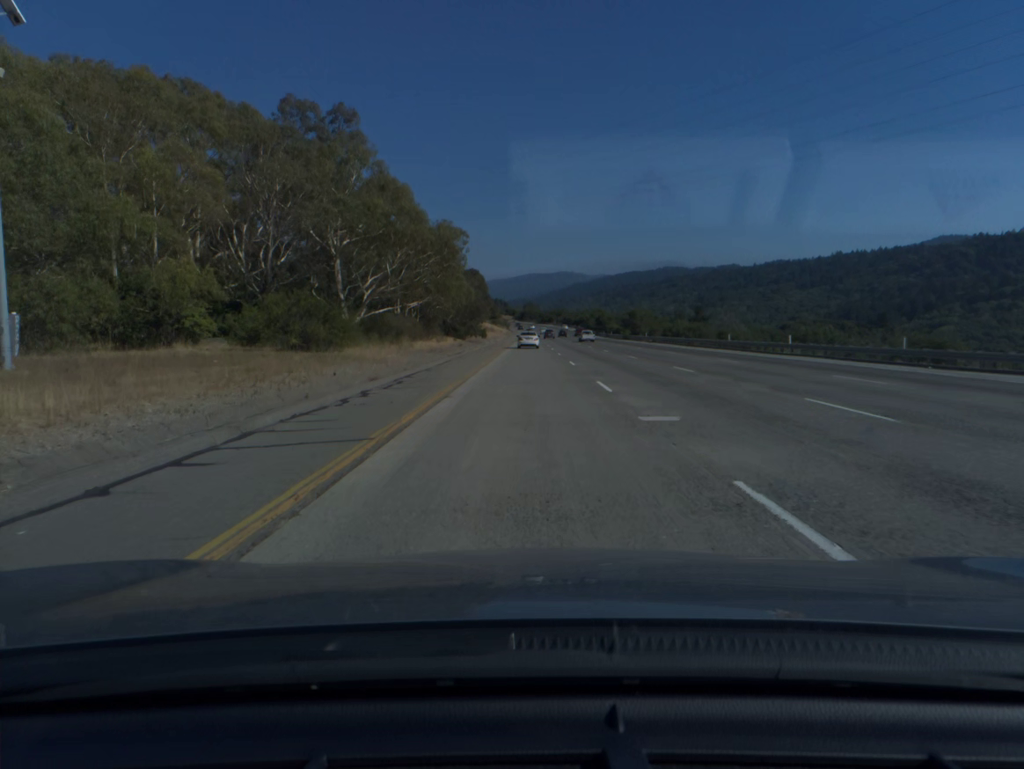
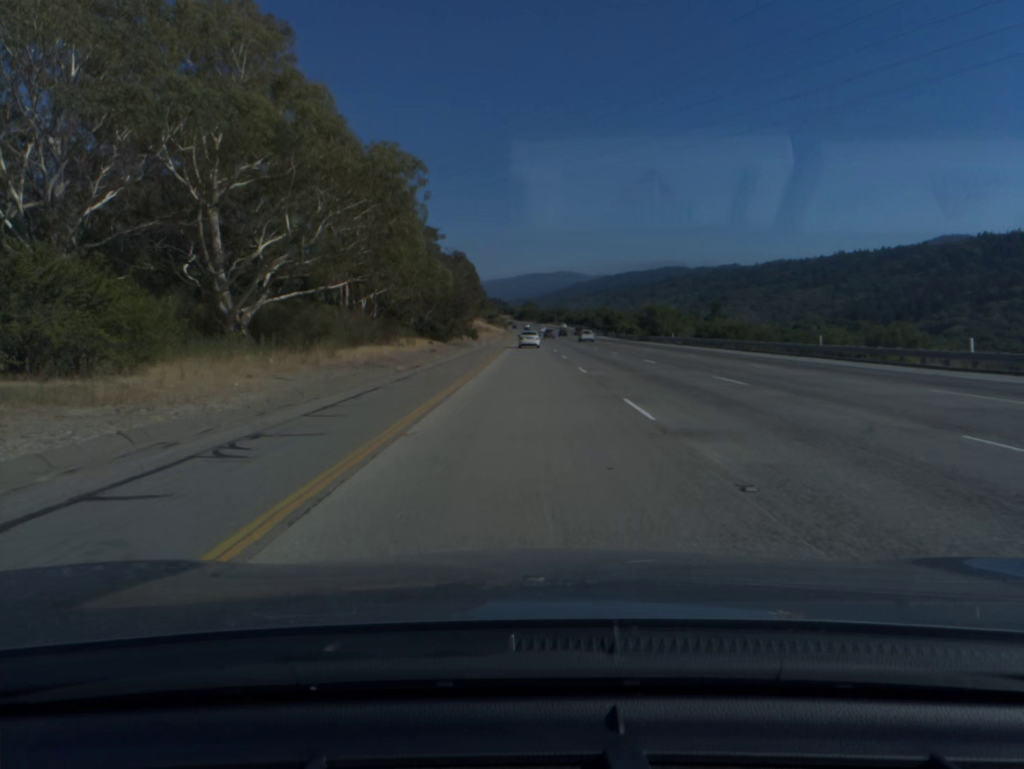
(0.0, +20.4) m; 0°
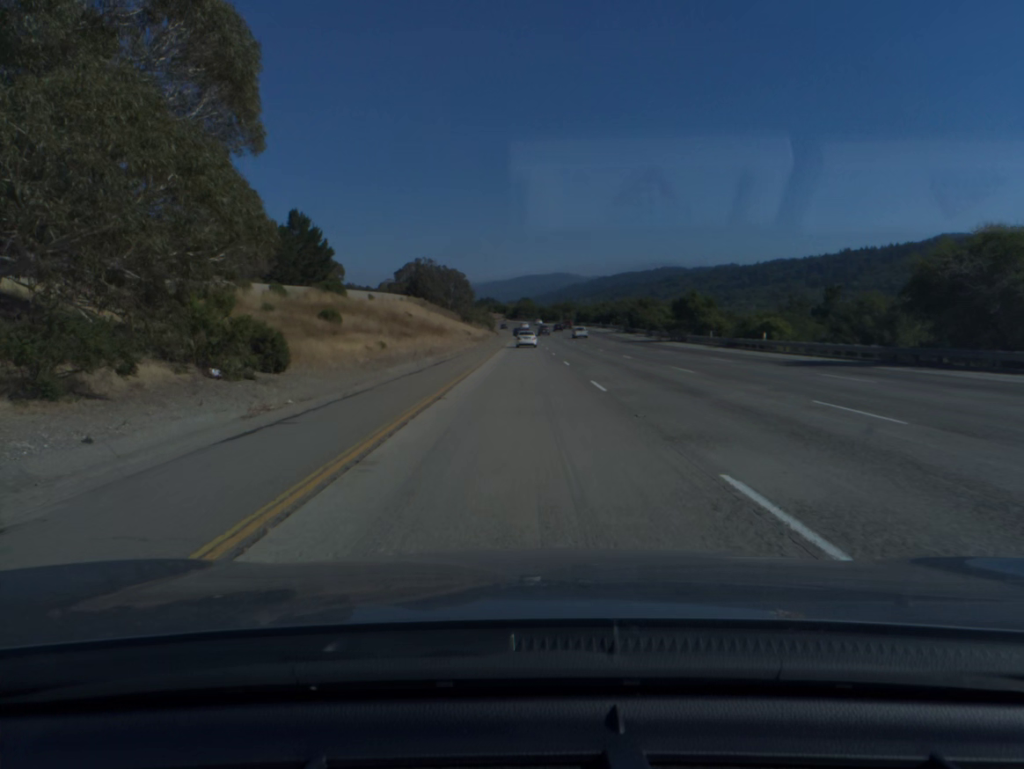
(+0.3, +81.8) m; 0°
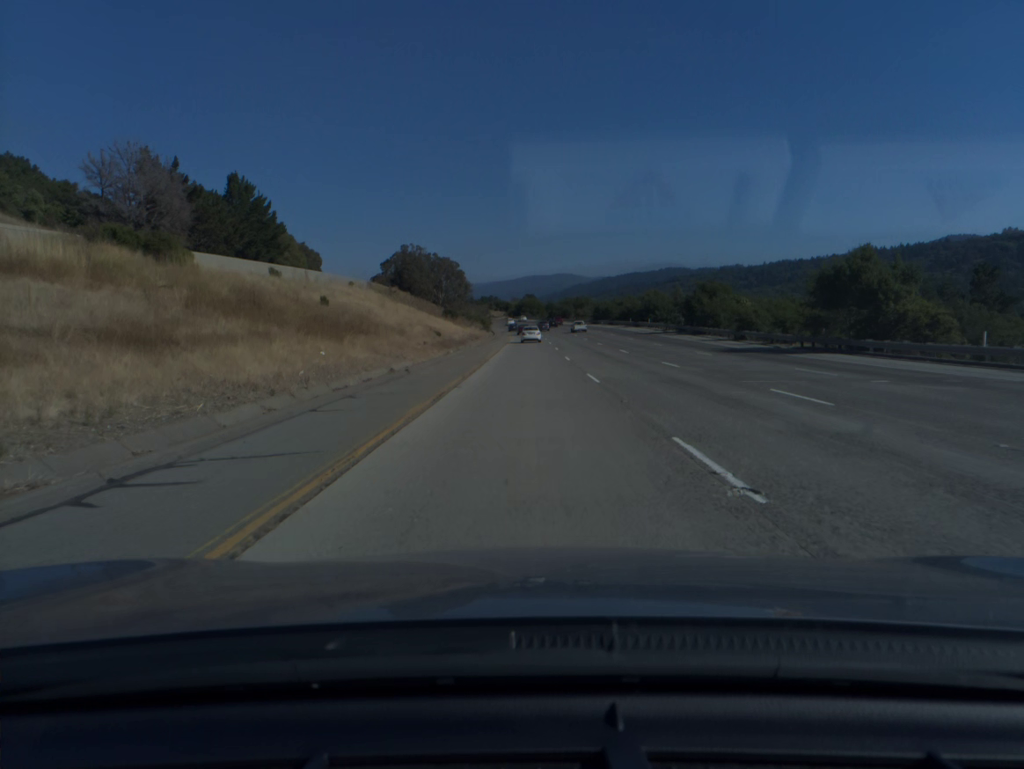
(-0.1, +41.1) m; 0°
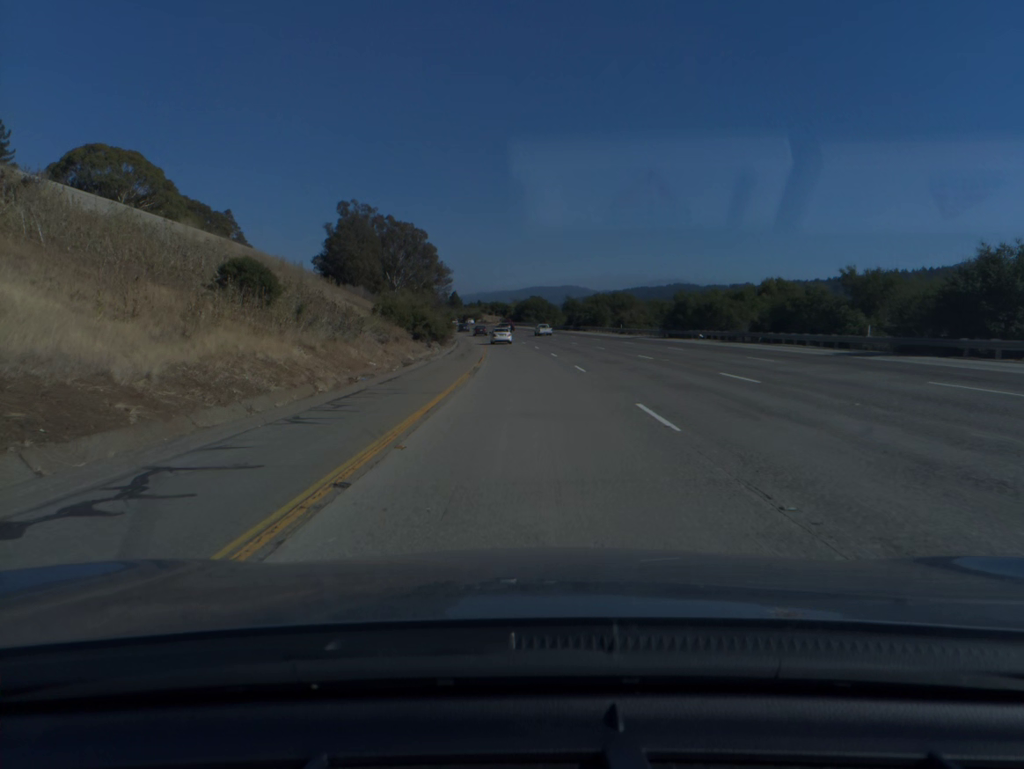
(0.0, +82.5) m; 0°
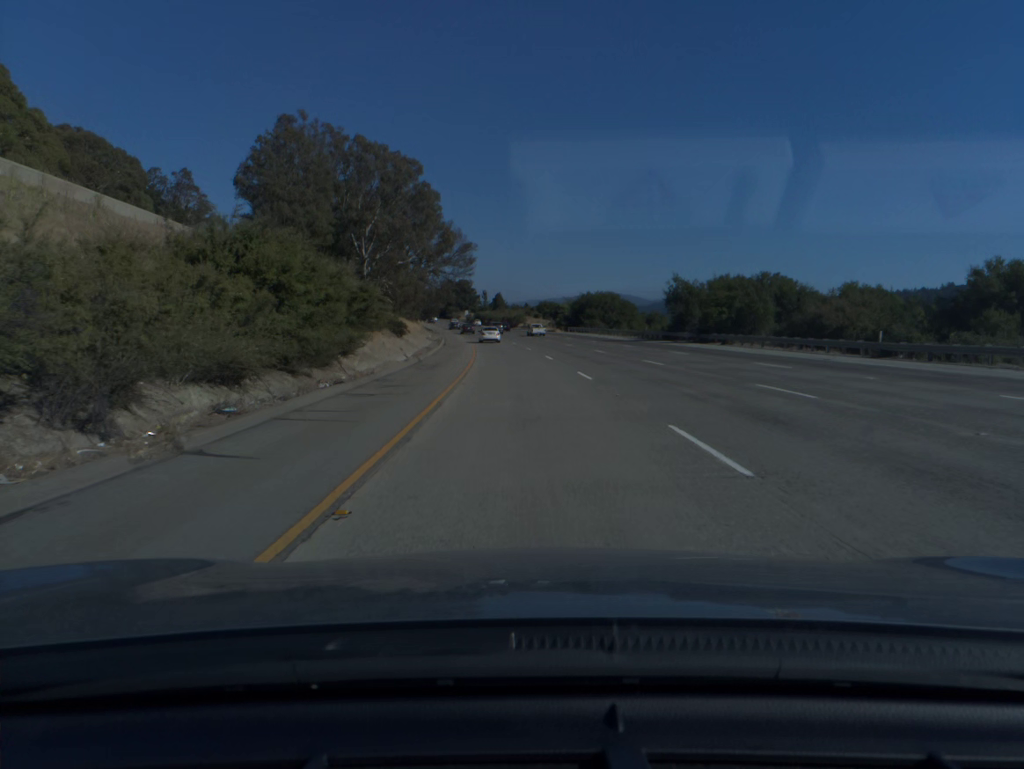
(-1.5, +61.9) m; -3°
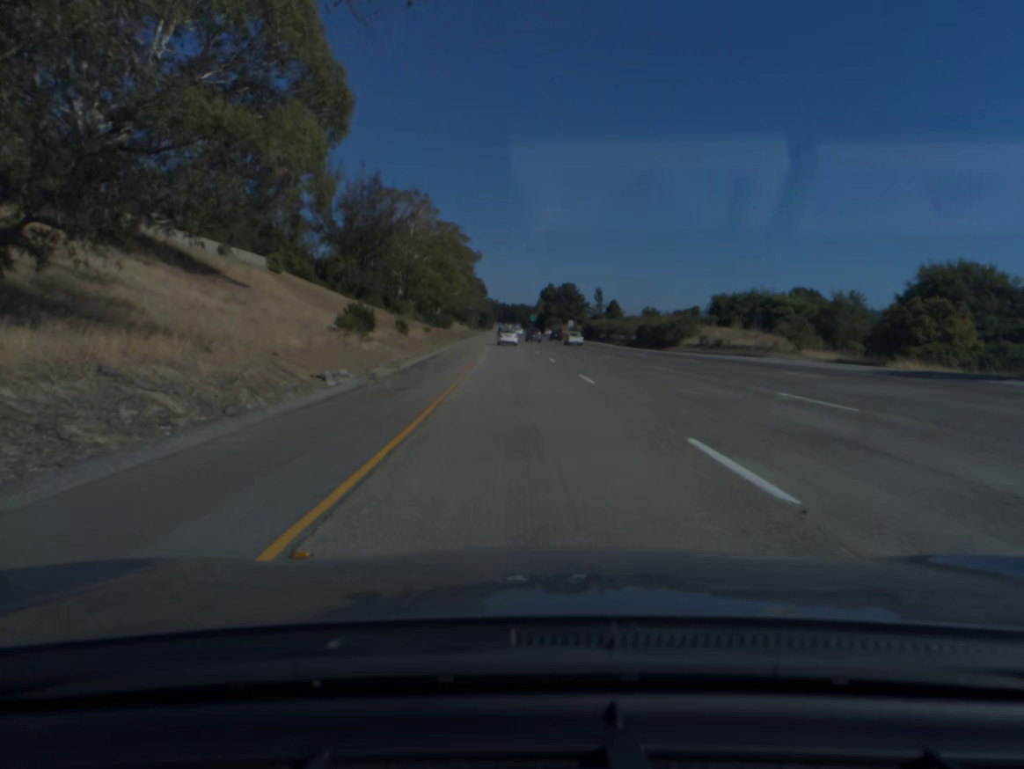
(-7.1, +102.7) m; -8°
